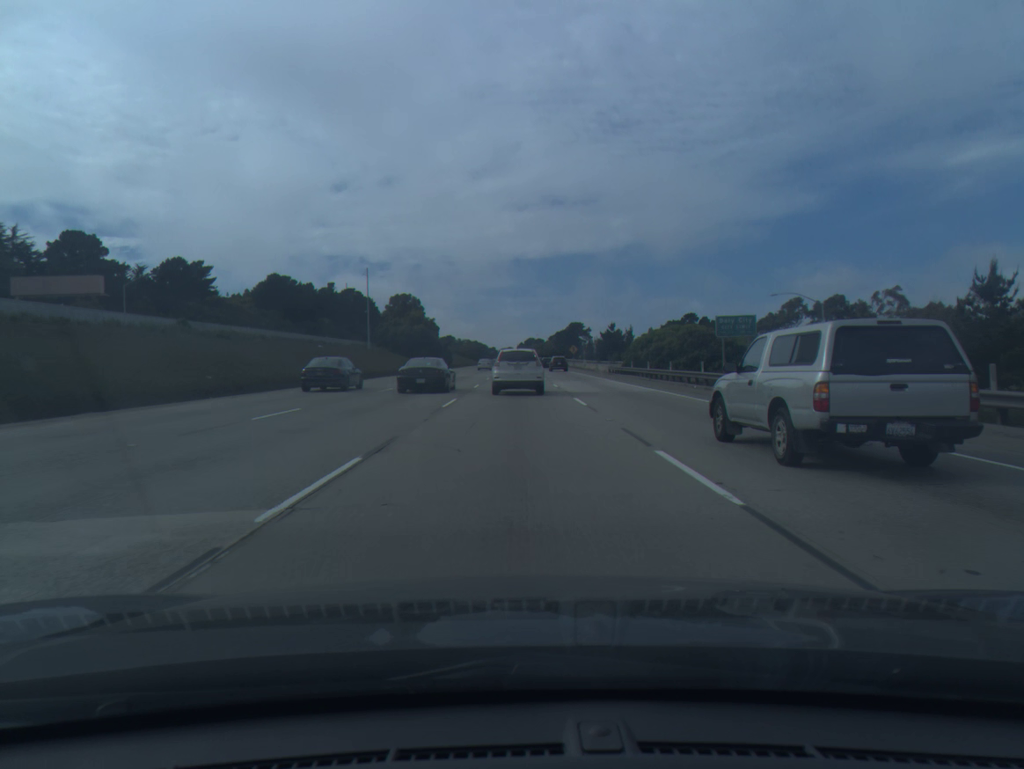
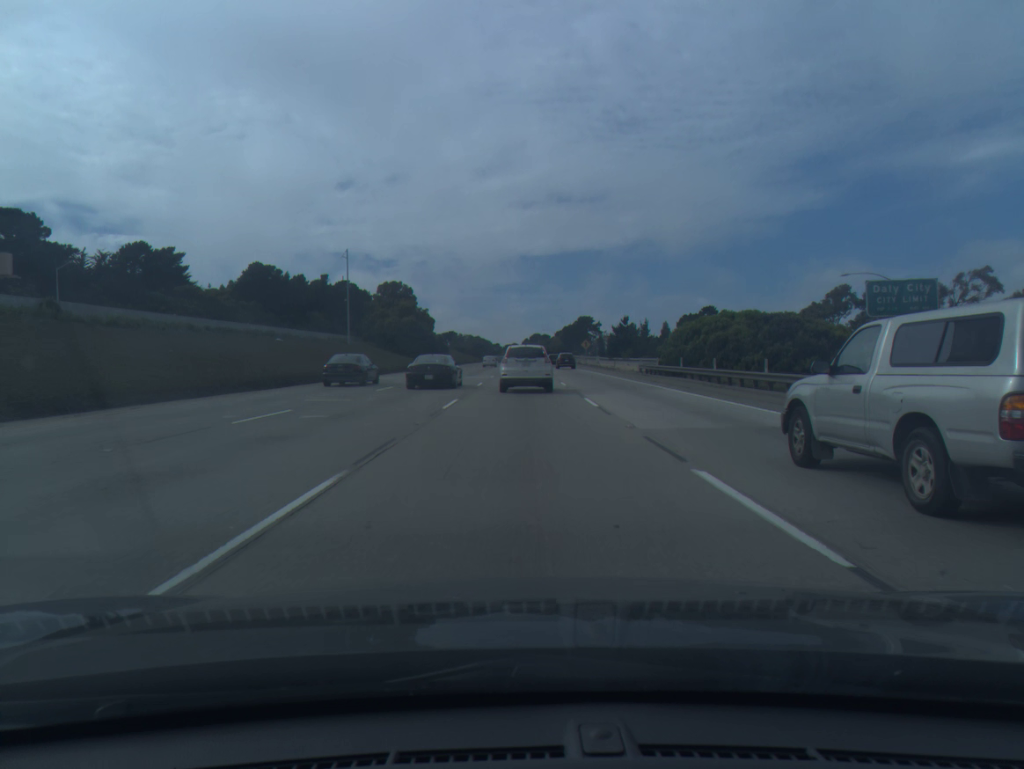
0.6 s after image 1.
(-0.1, +16.4) m; 0°
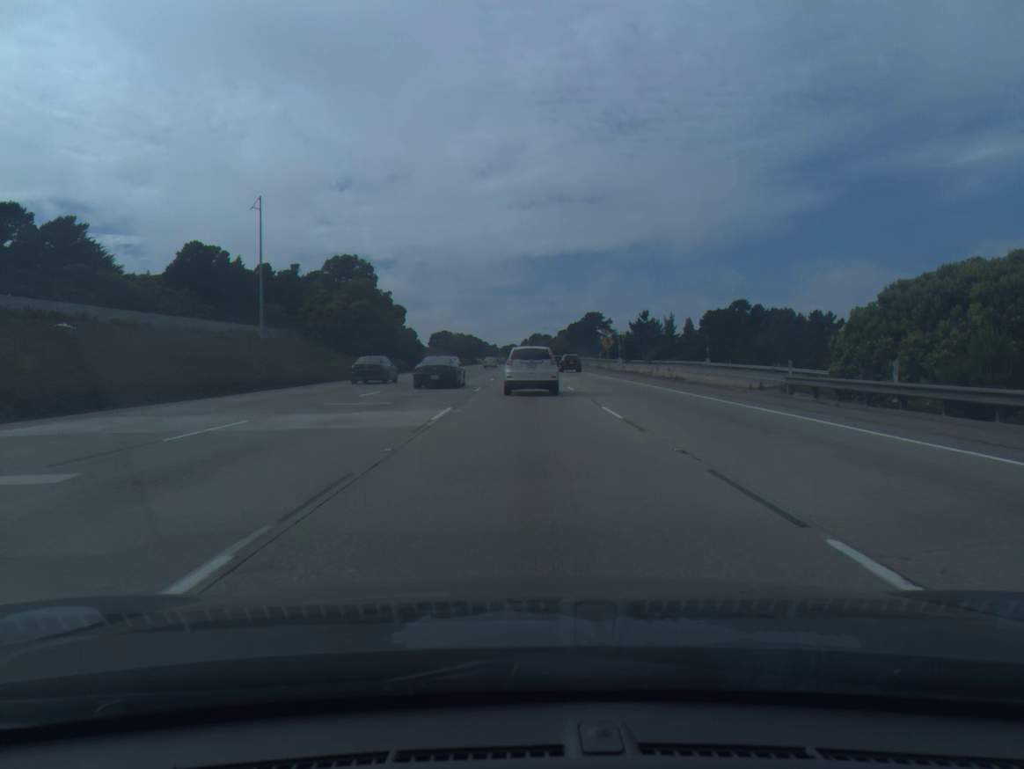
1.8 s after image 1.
(0.0, +32.4) m; 0°
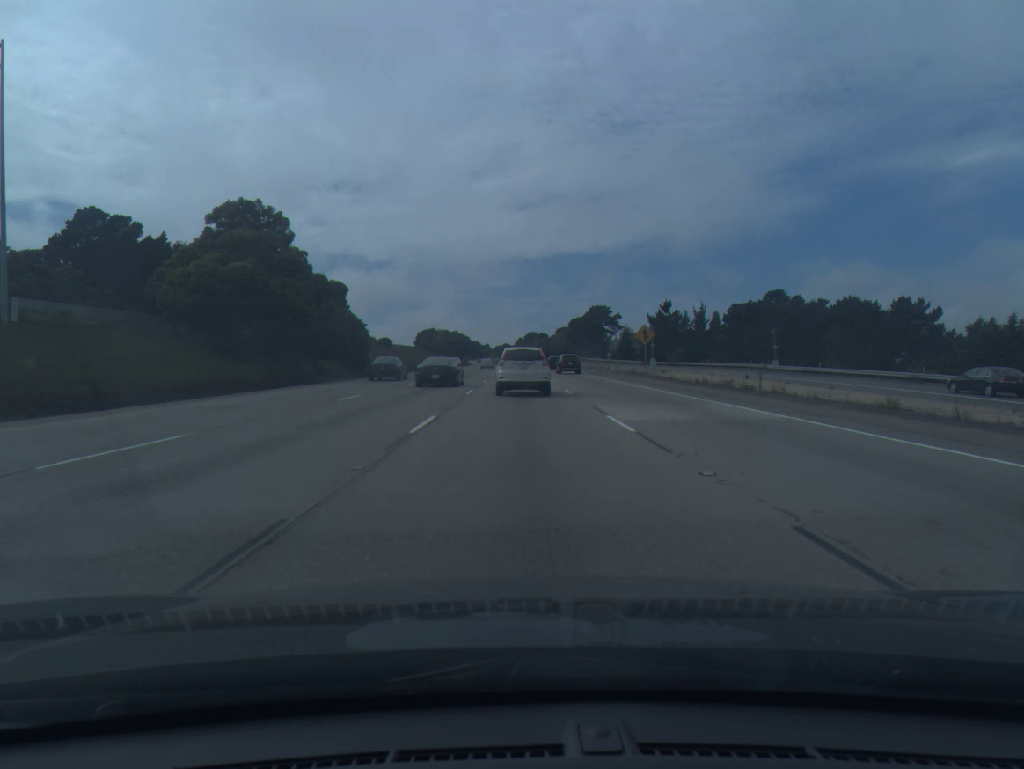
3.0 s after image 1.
(+0.1, +31.9) m; +1°
